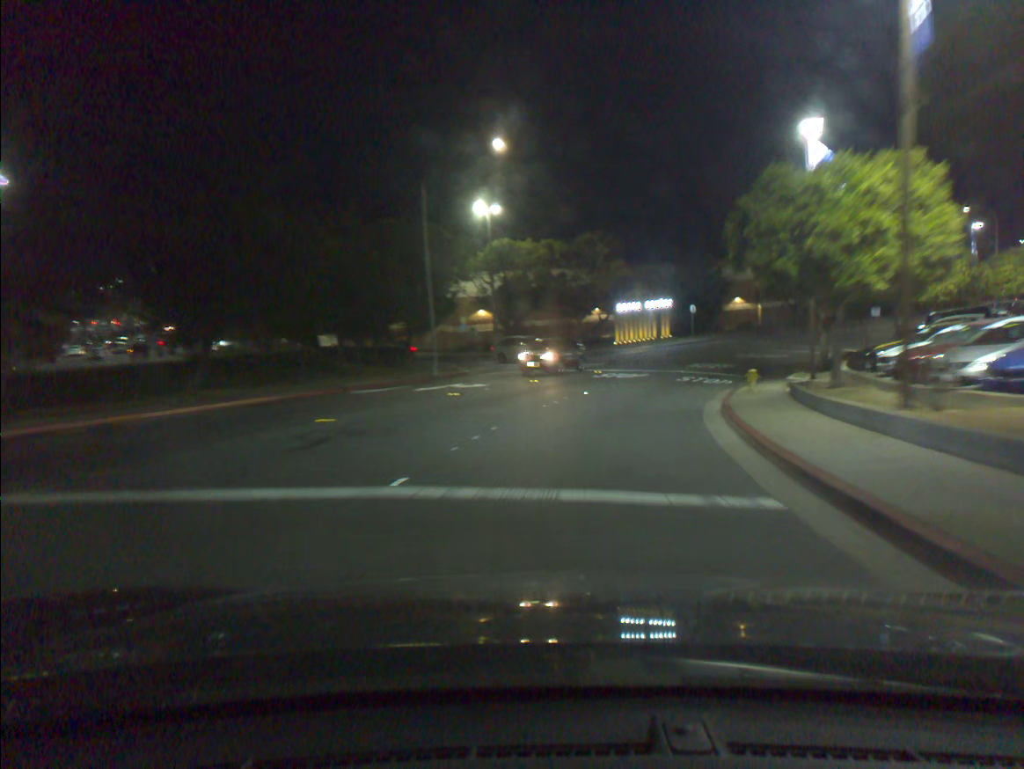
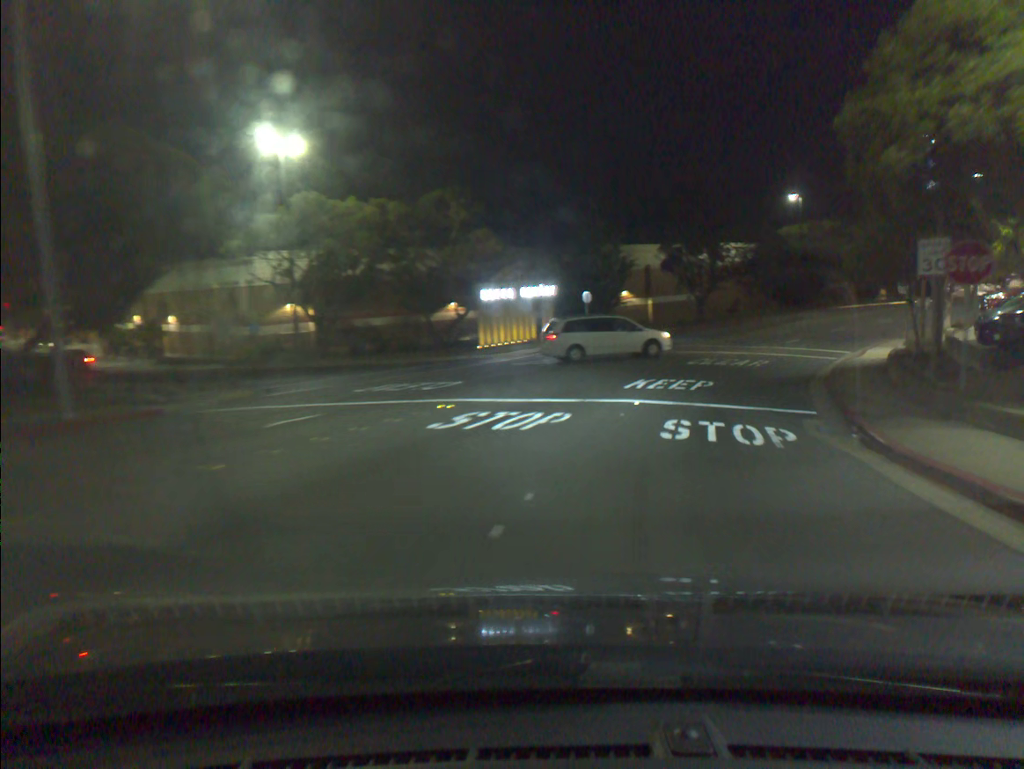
(+1.6, +20.3) m; +11°
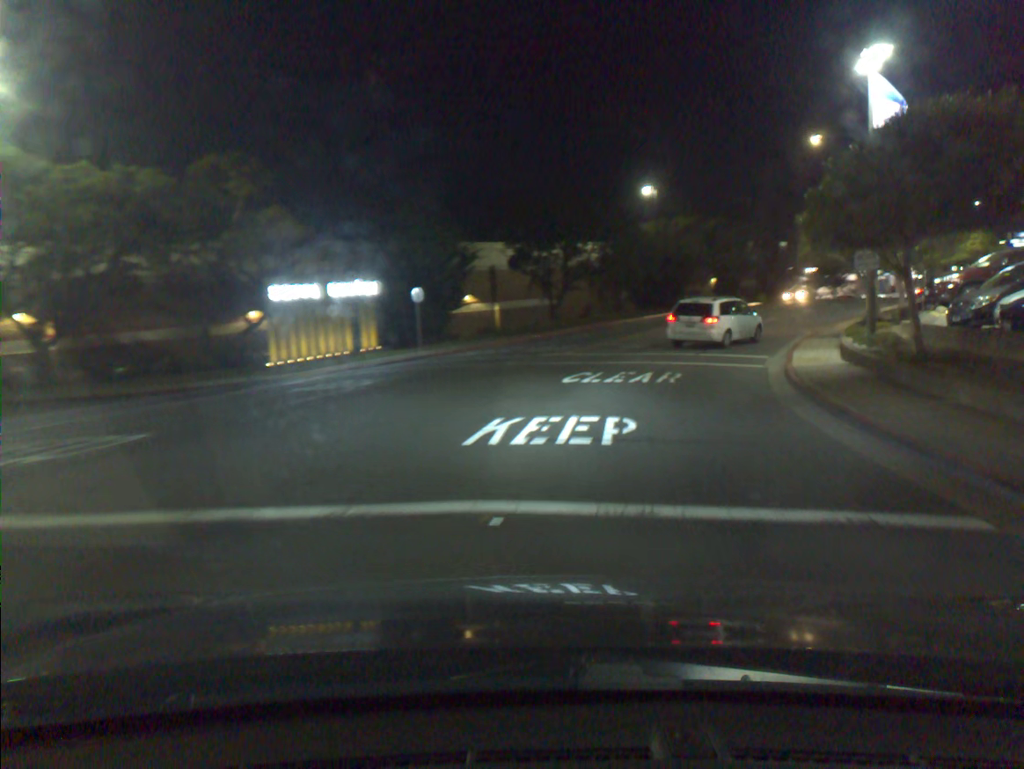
(+1.0, +10.3) m; +12°
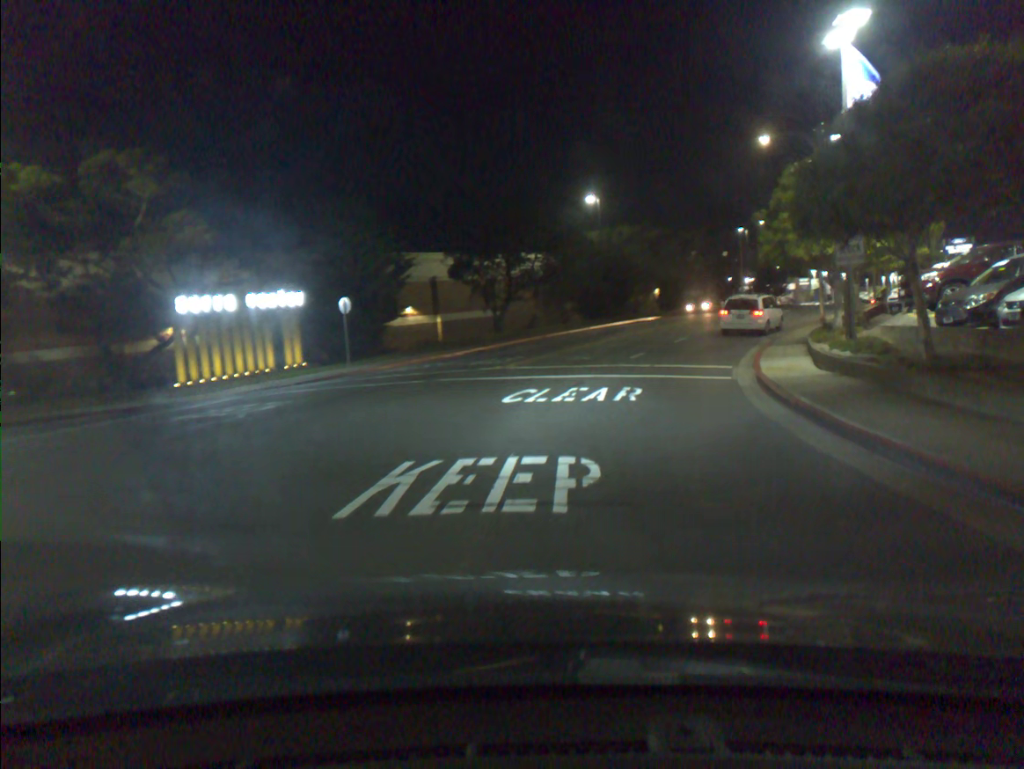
(+0.1, +3.3) m; +4°
